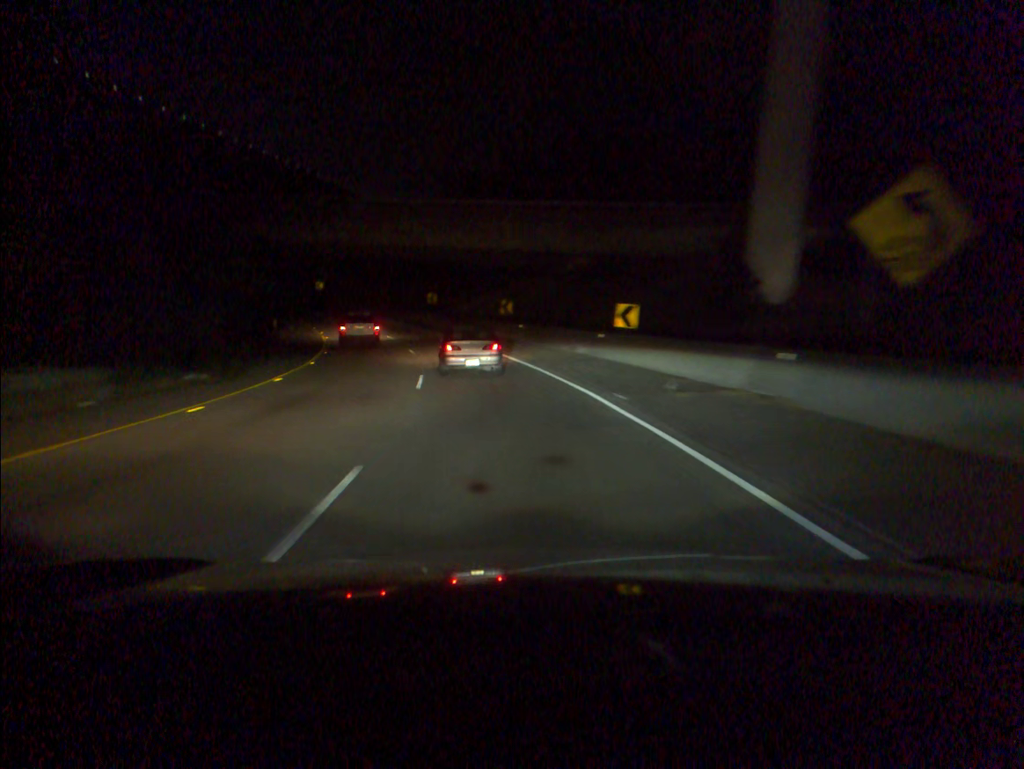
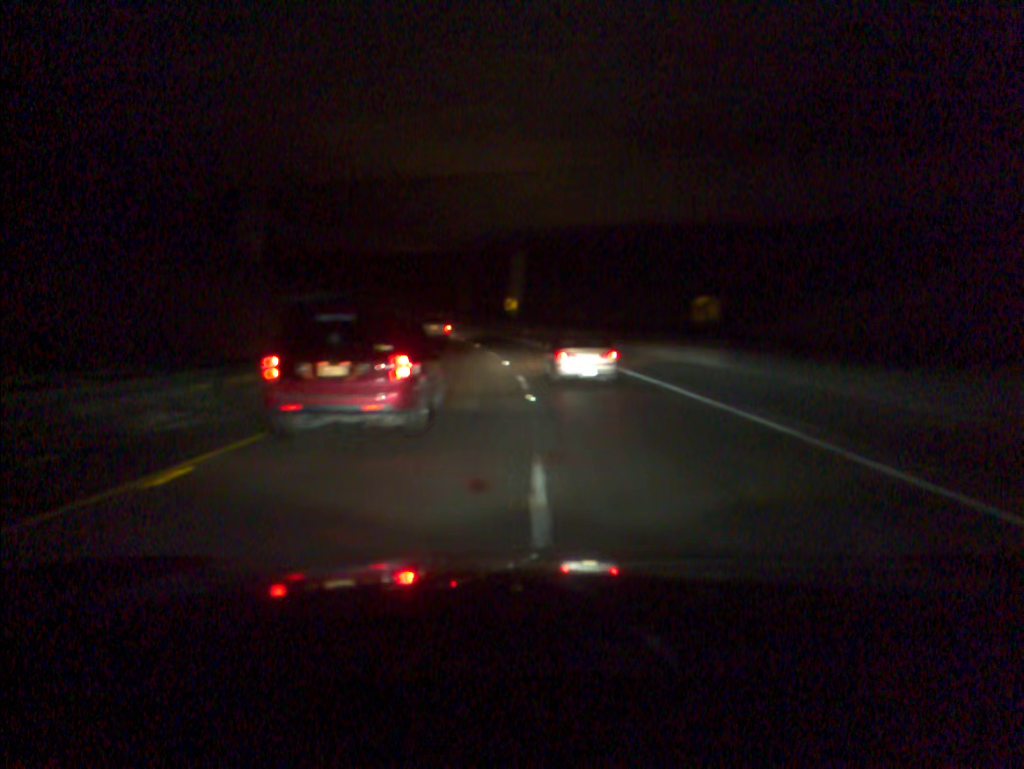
(-6.2, +41.9) m; -17°
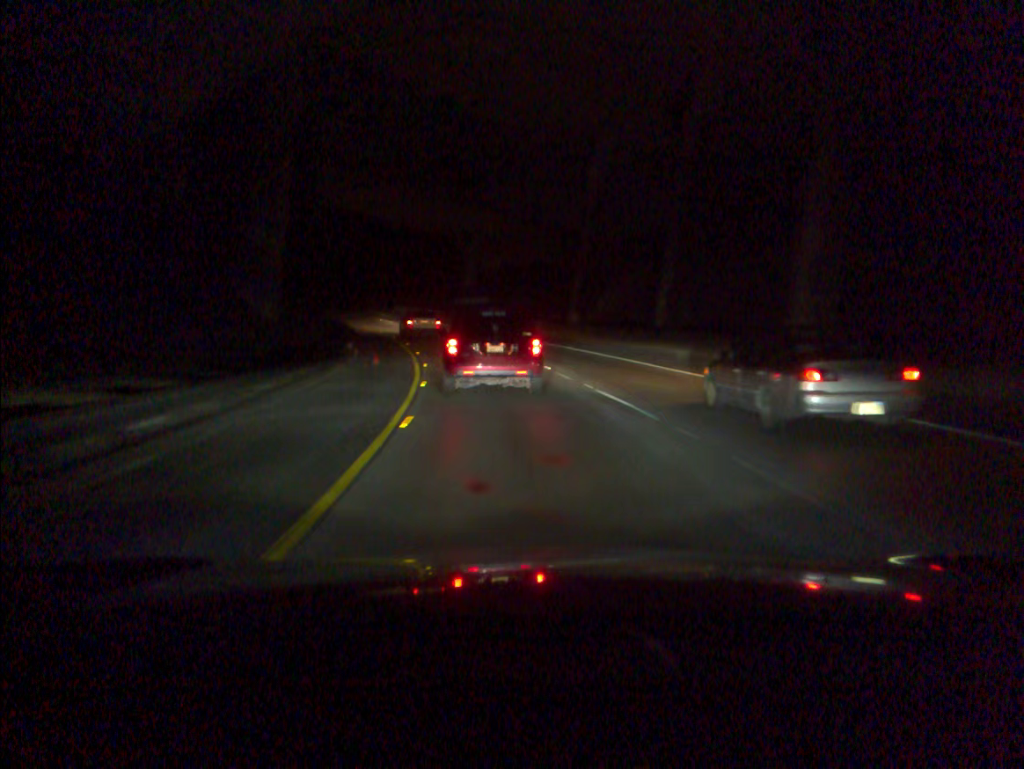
(-8.0, +60.4) m; -14°
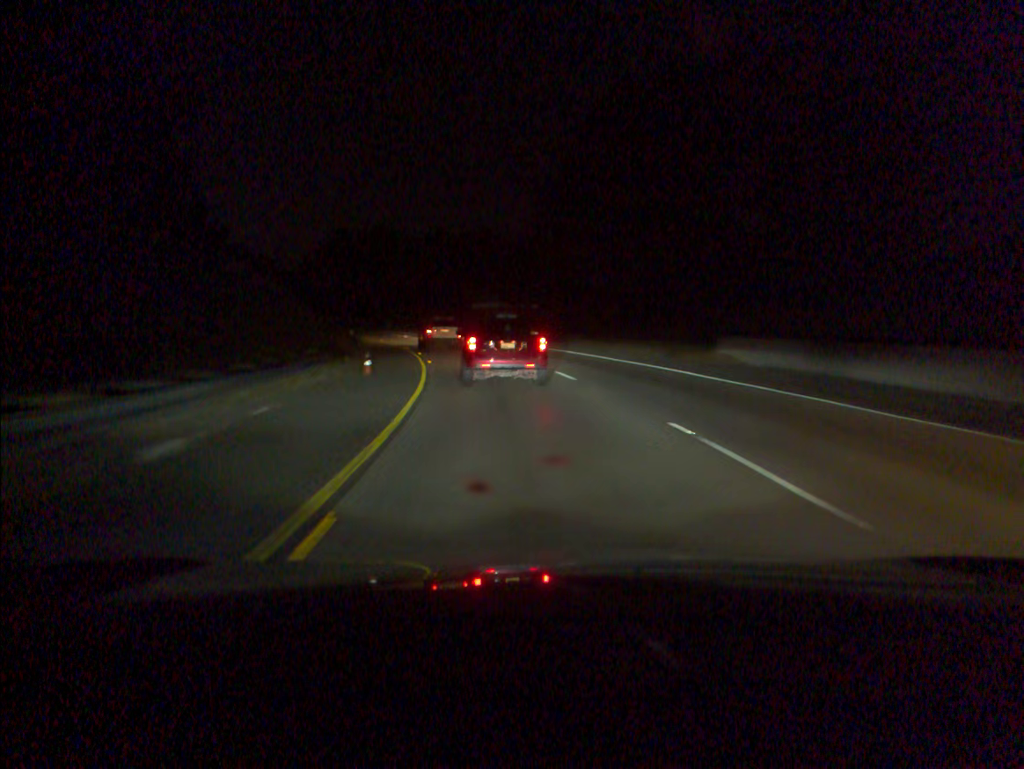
(-11.0, +62.8) m; -20°
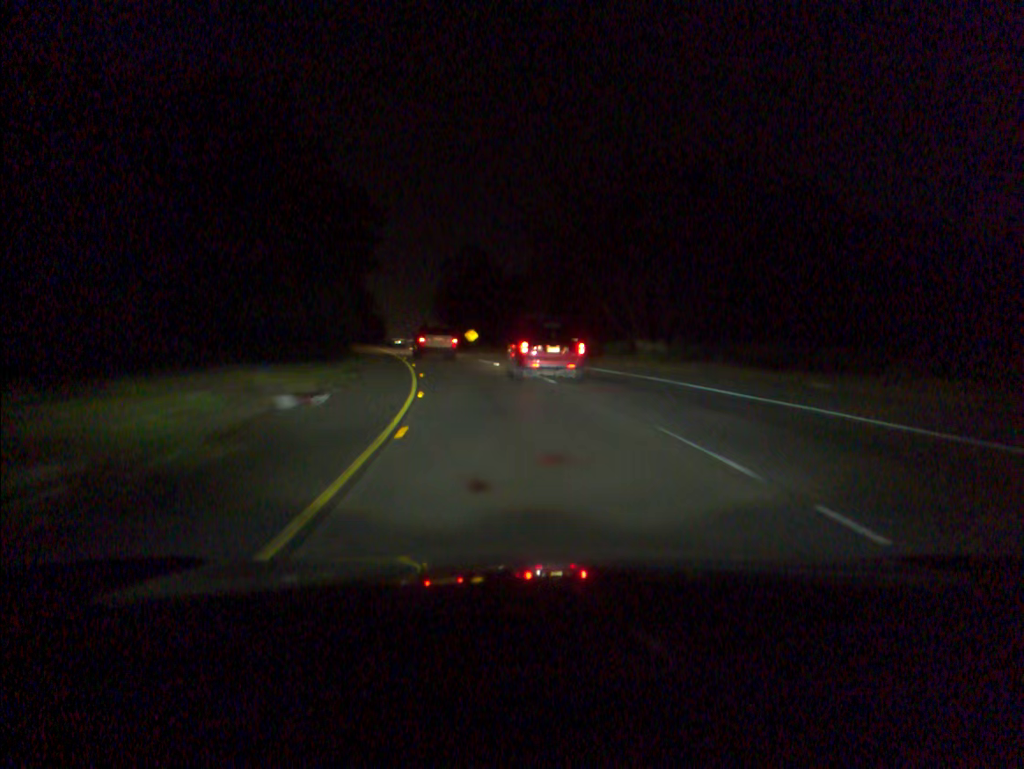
(-10.8, +62.0) m; -20°
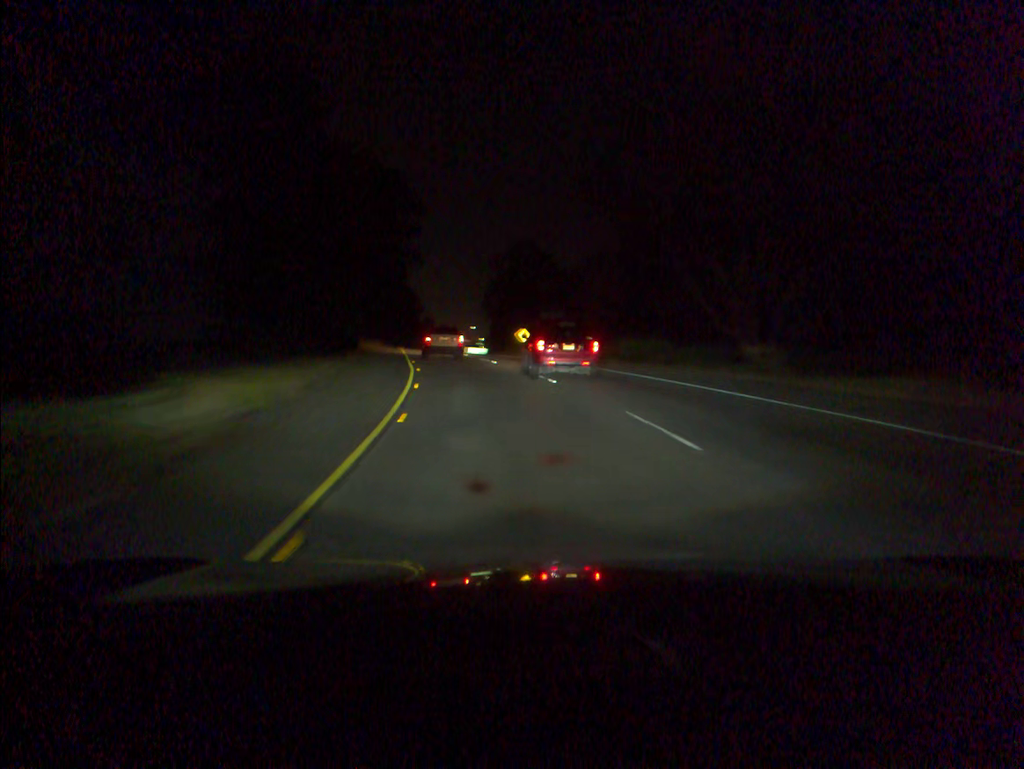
(-0.4, +12.8) m; -4°
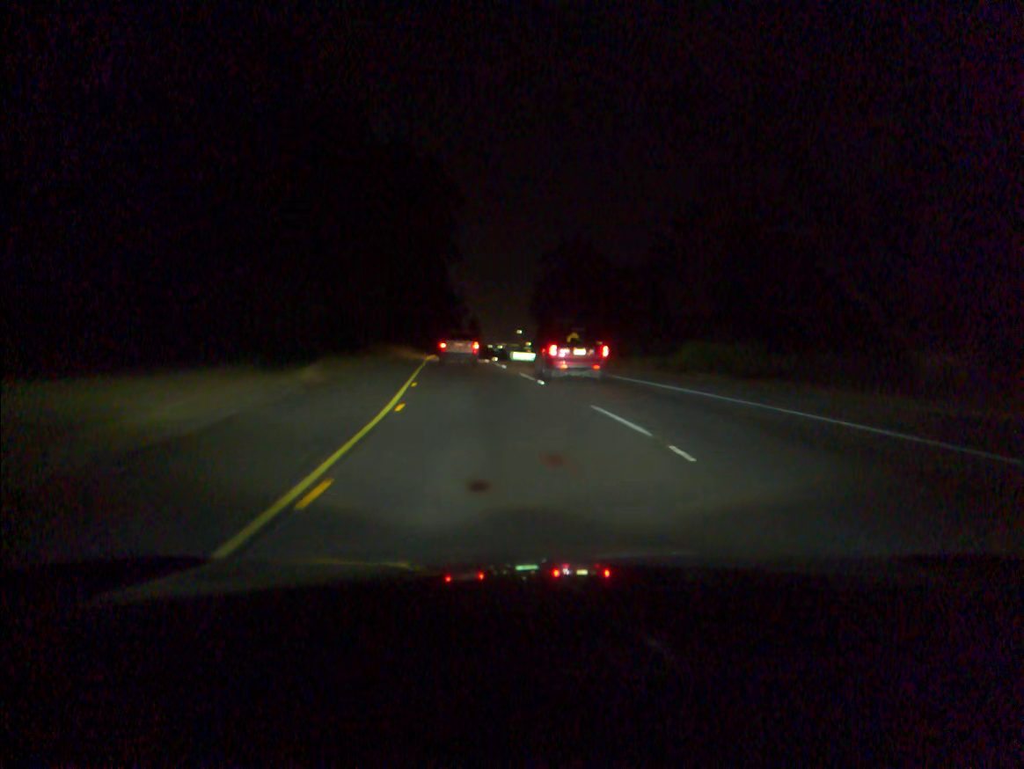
(-0.4, +12.9) m; -3°
